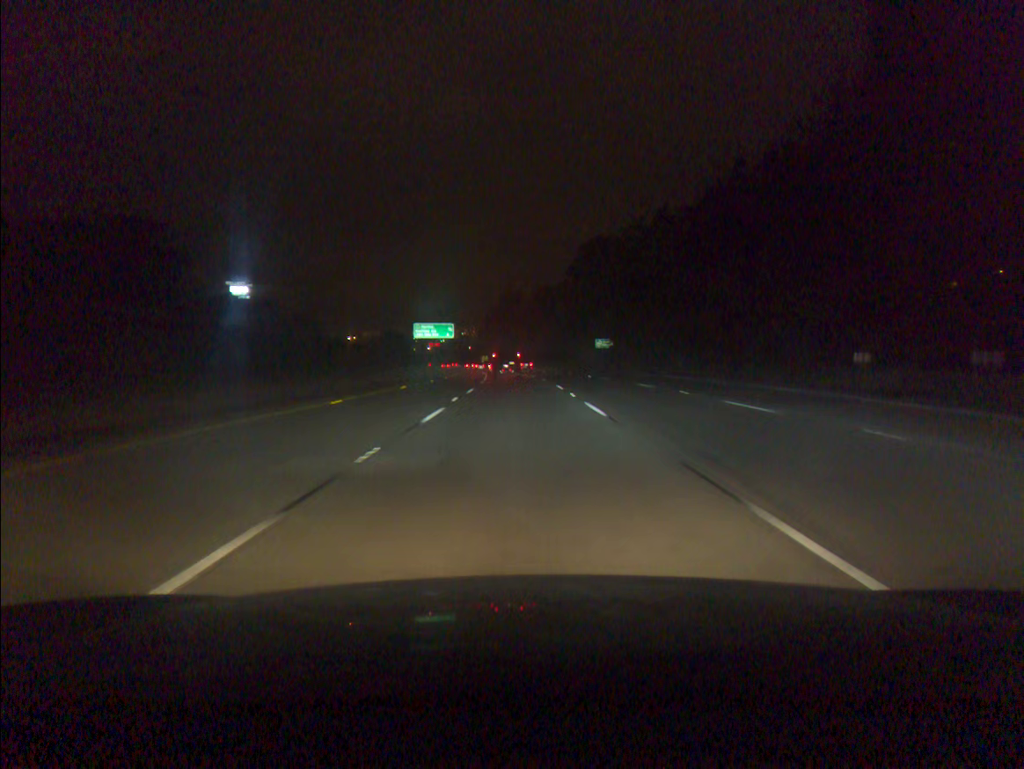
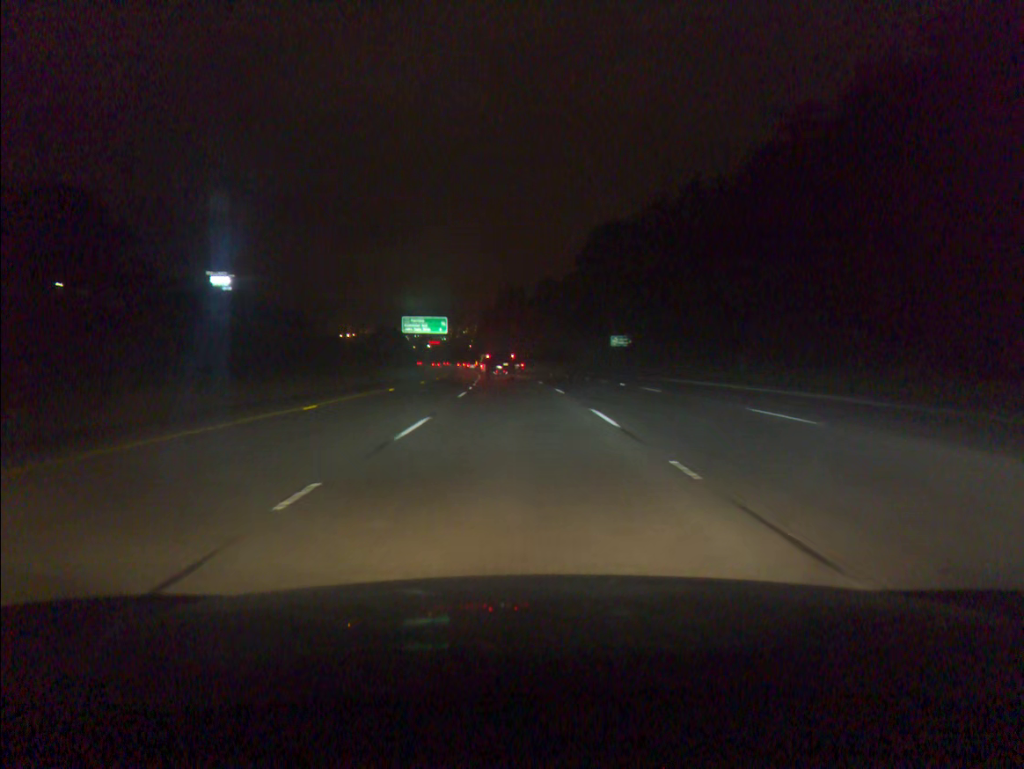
(0.0, +17.0) m; 0°
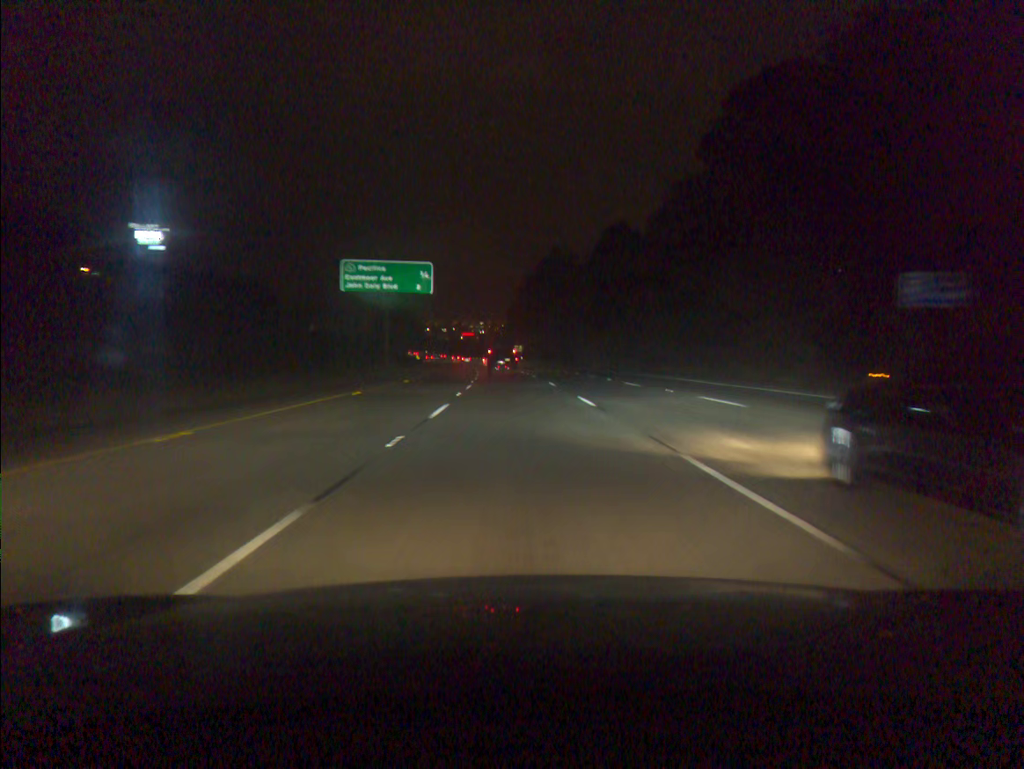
(-1.6, +67.4) m; -3°
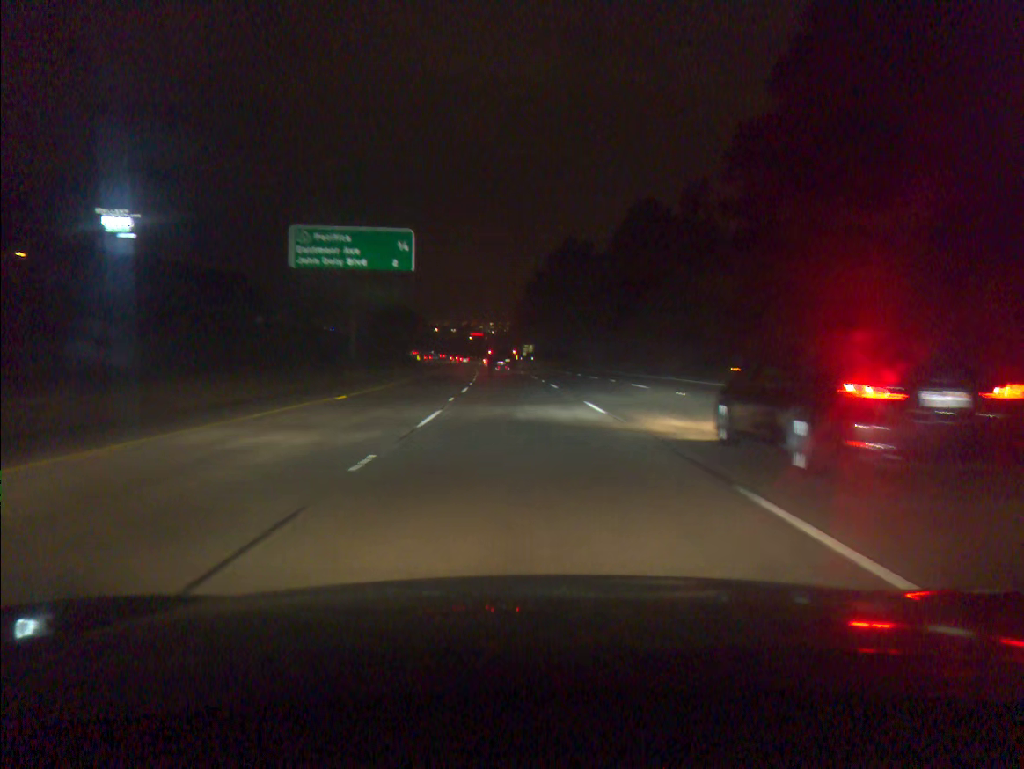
(-0.1, +16.8) m; -1°
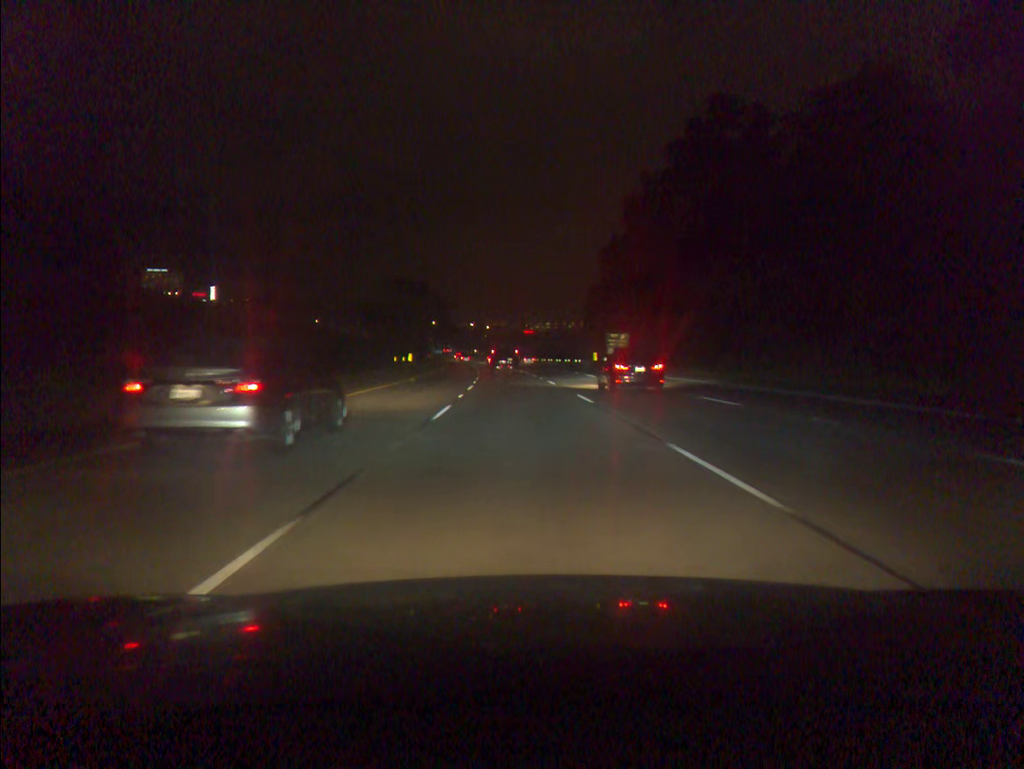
(-3.0, +84.0) m; -4°
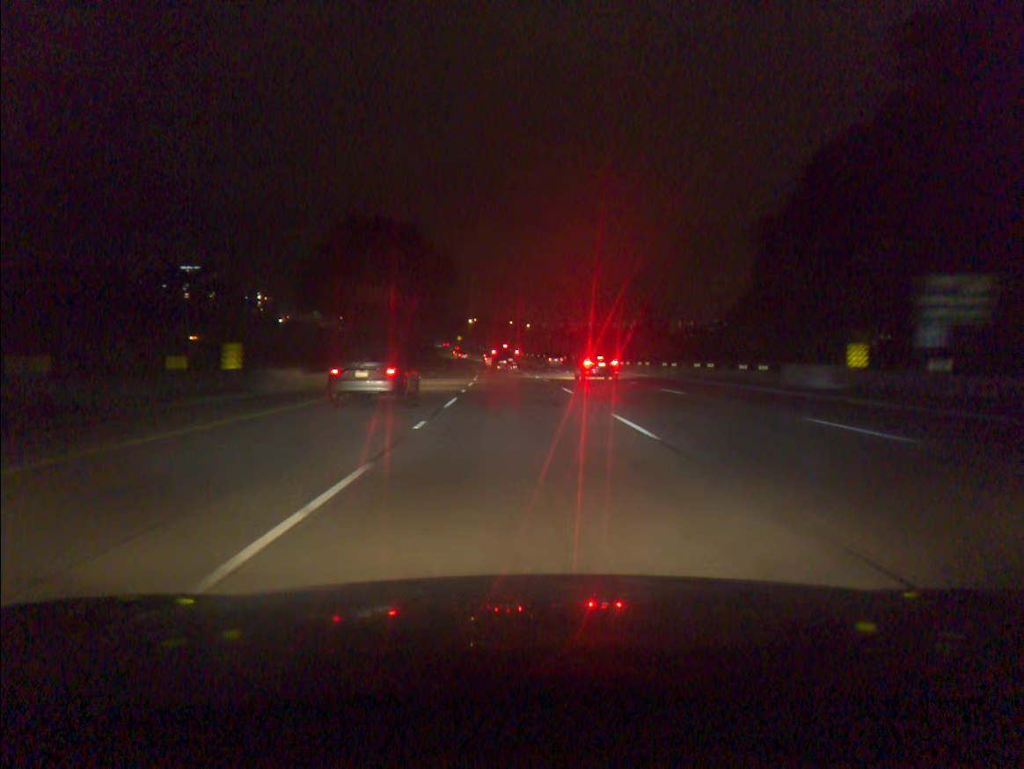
(-1.8, +67.5) m; -3°
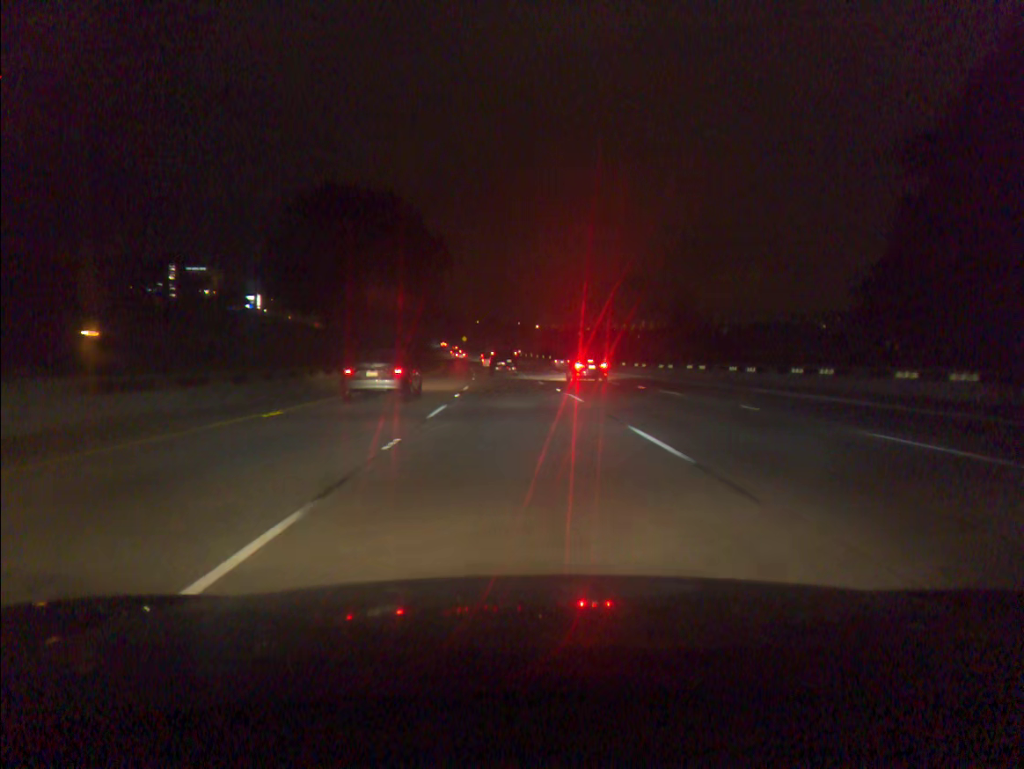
(-0.1, +16.9) m; -1°
